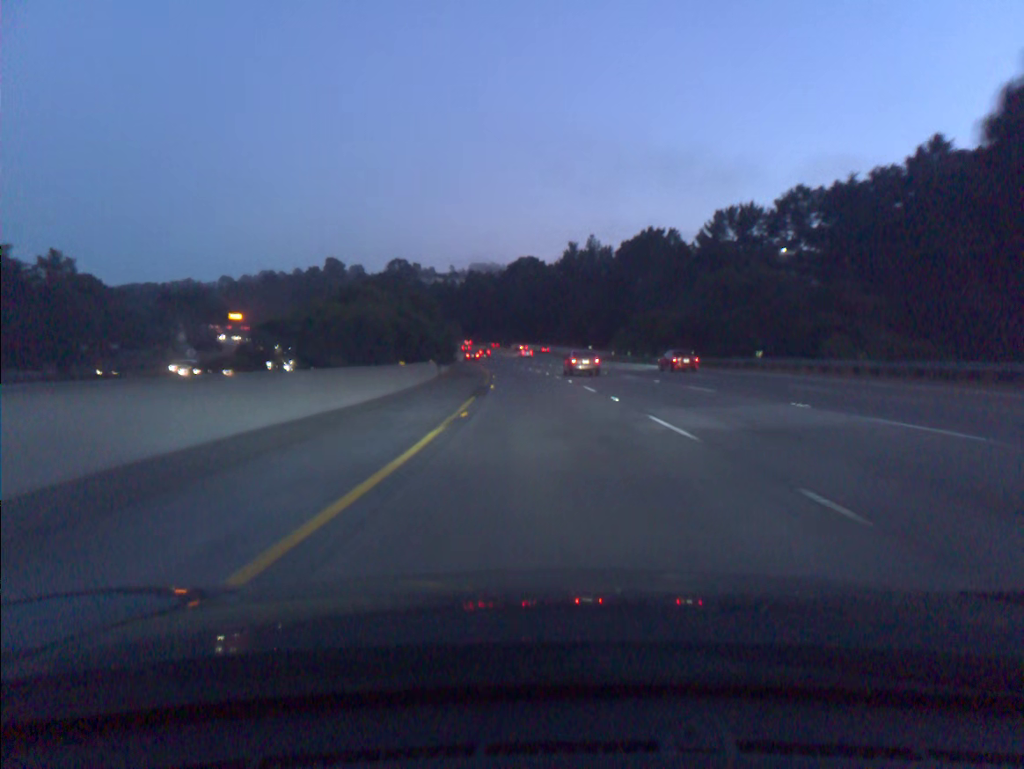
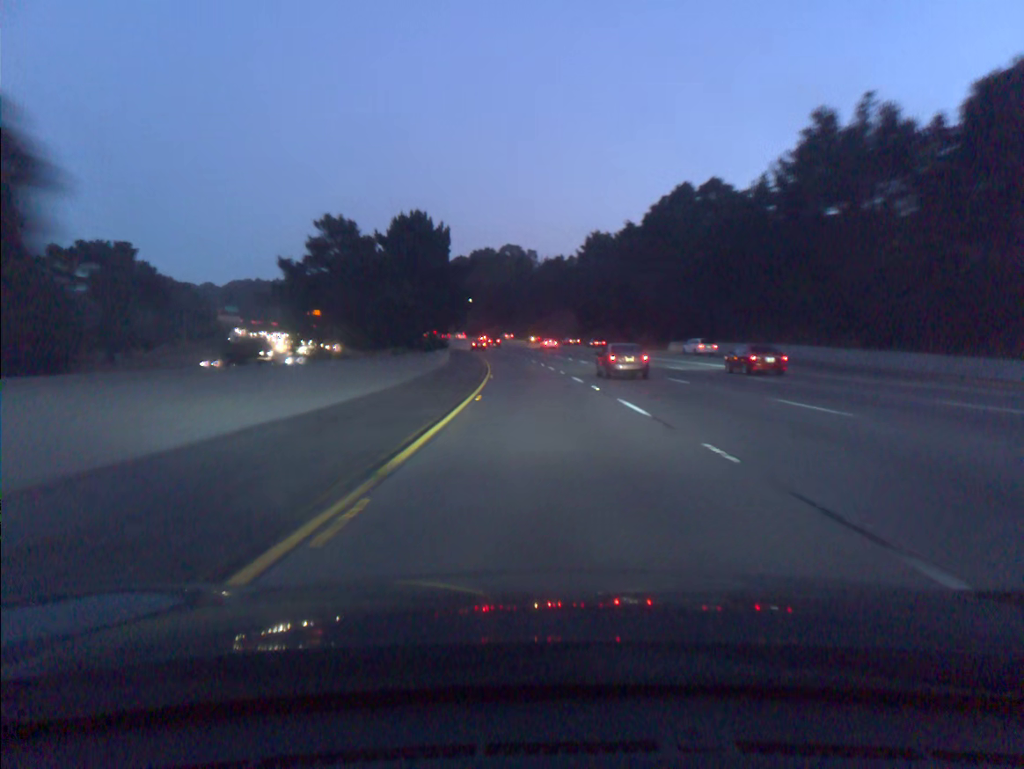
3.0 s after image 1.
(-7.3, +97.7) m; -9°
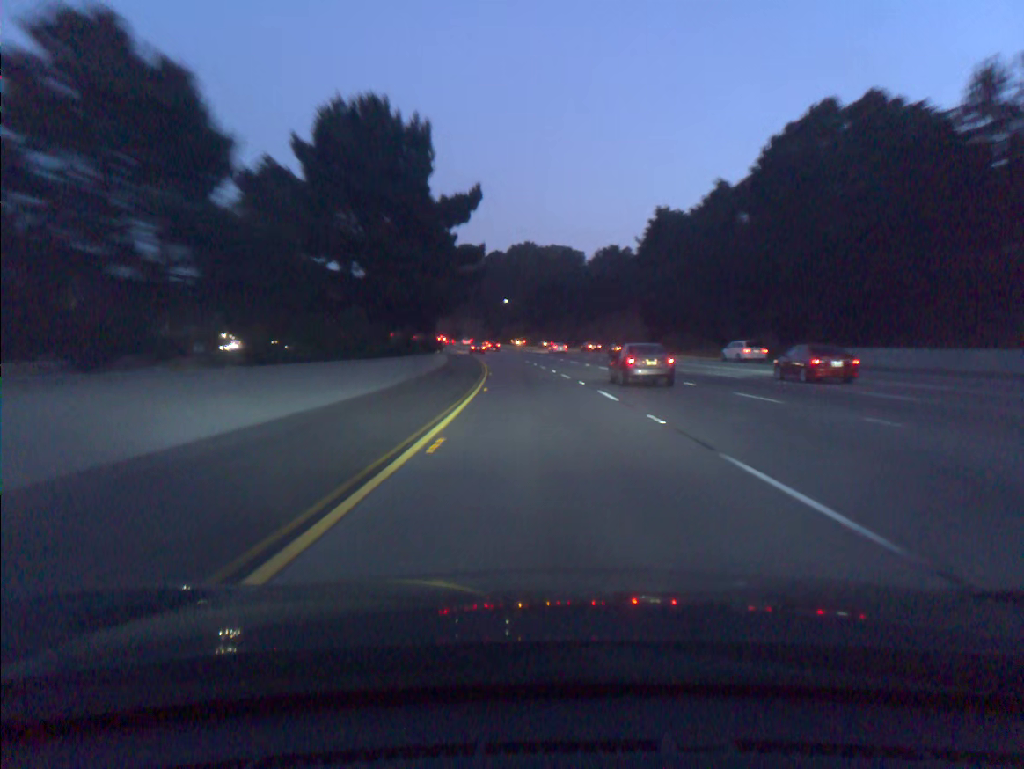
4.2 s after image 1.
(-1.1, +39.1) m; -3°
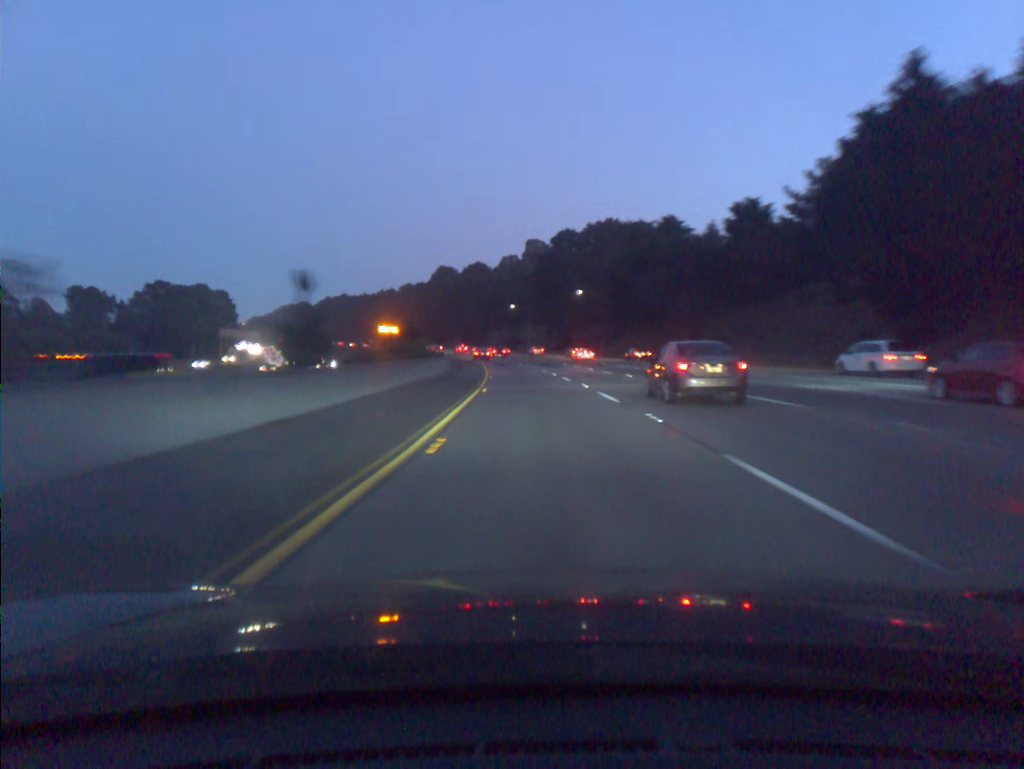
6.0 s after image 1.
(-2.6, +58.3) m; -5°
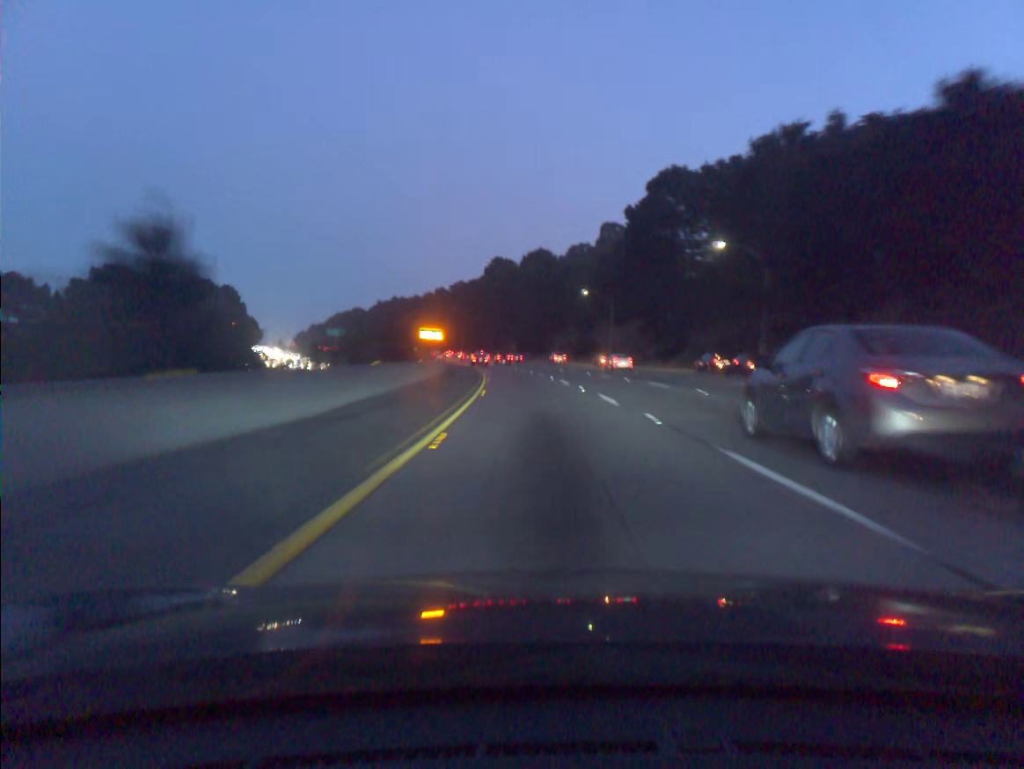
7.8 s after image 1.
(-2.7, +58.0) m; -5°
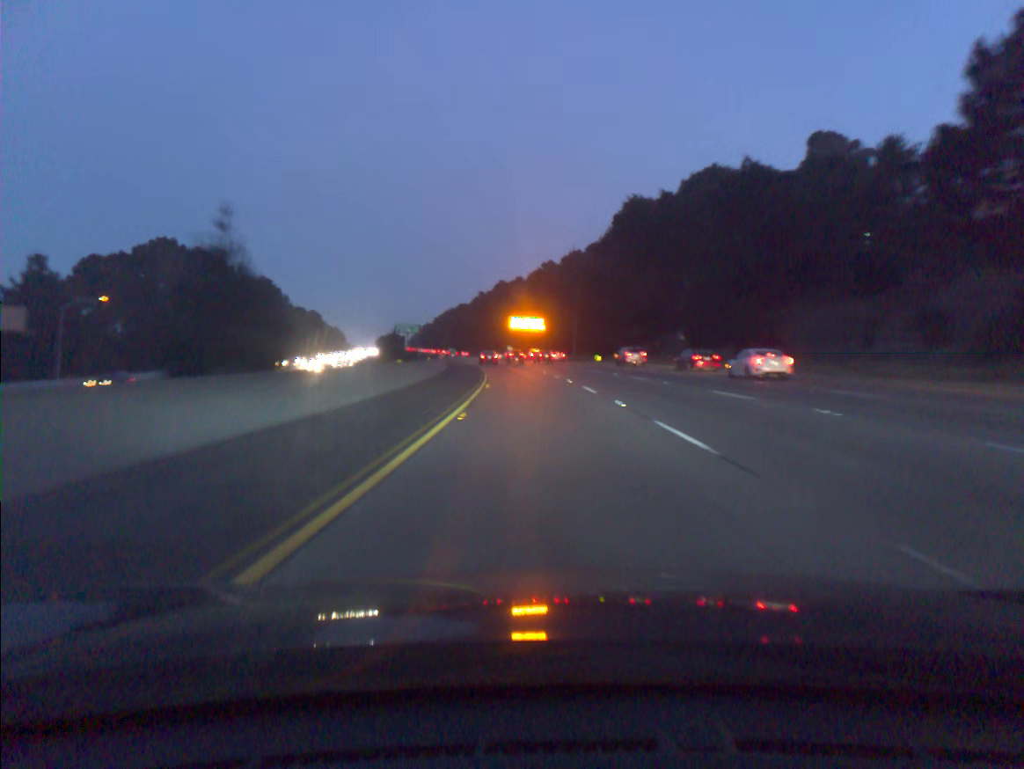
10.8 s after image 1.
(-7.6, +96.6) m; -9°
